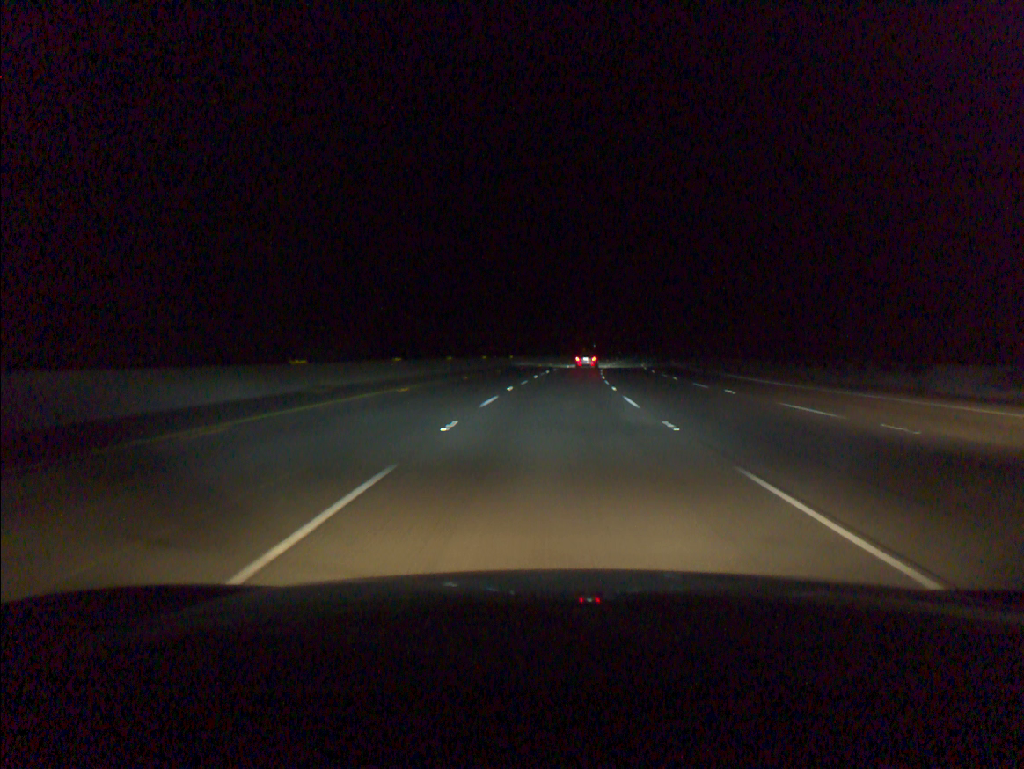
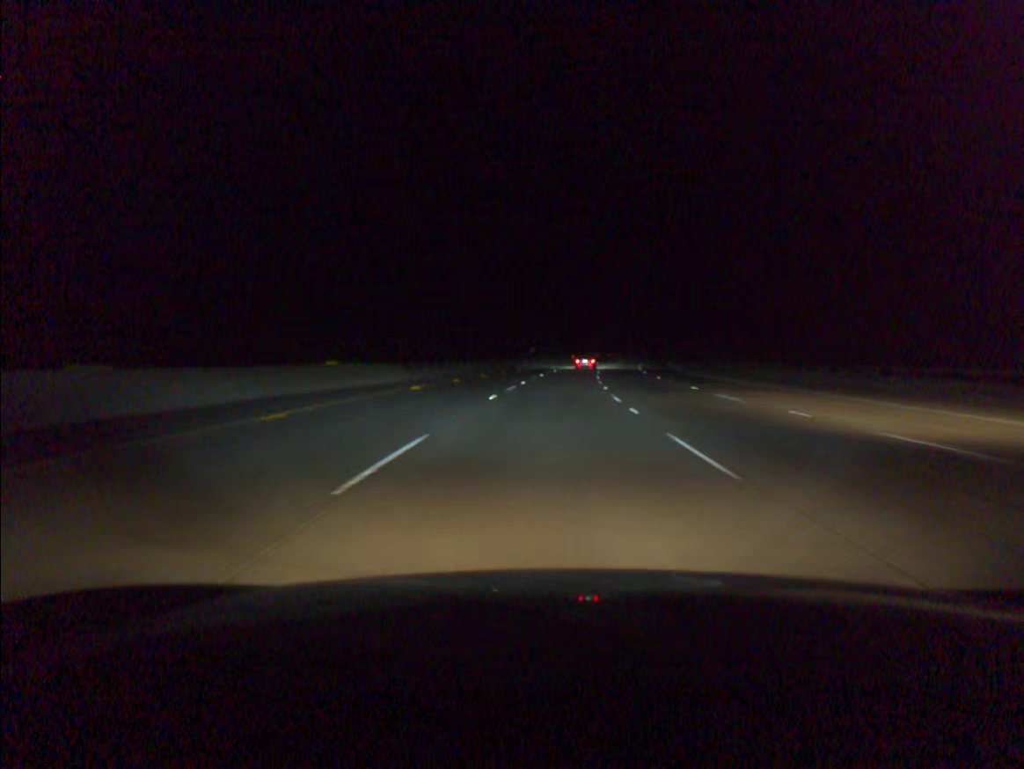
(+2.3, +54.6) m; +5°
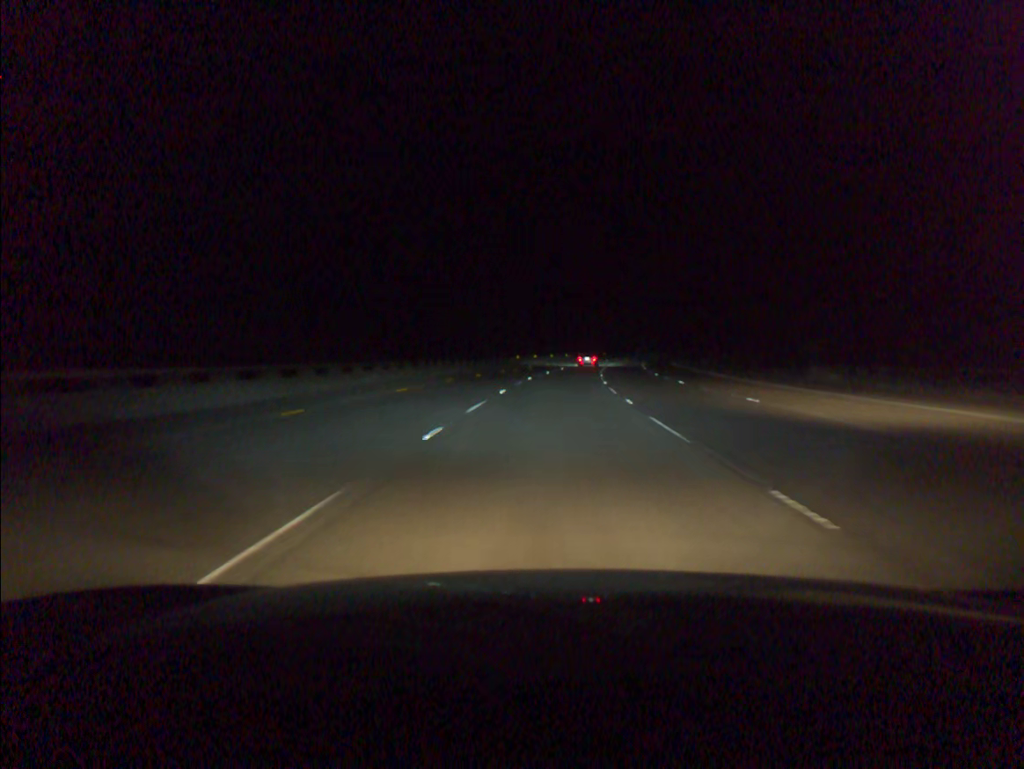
(+2.0, +54.6) m; +4°
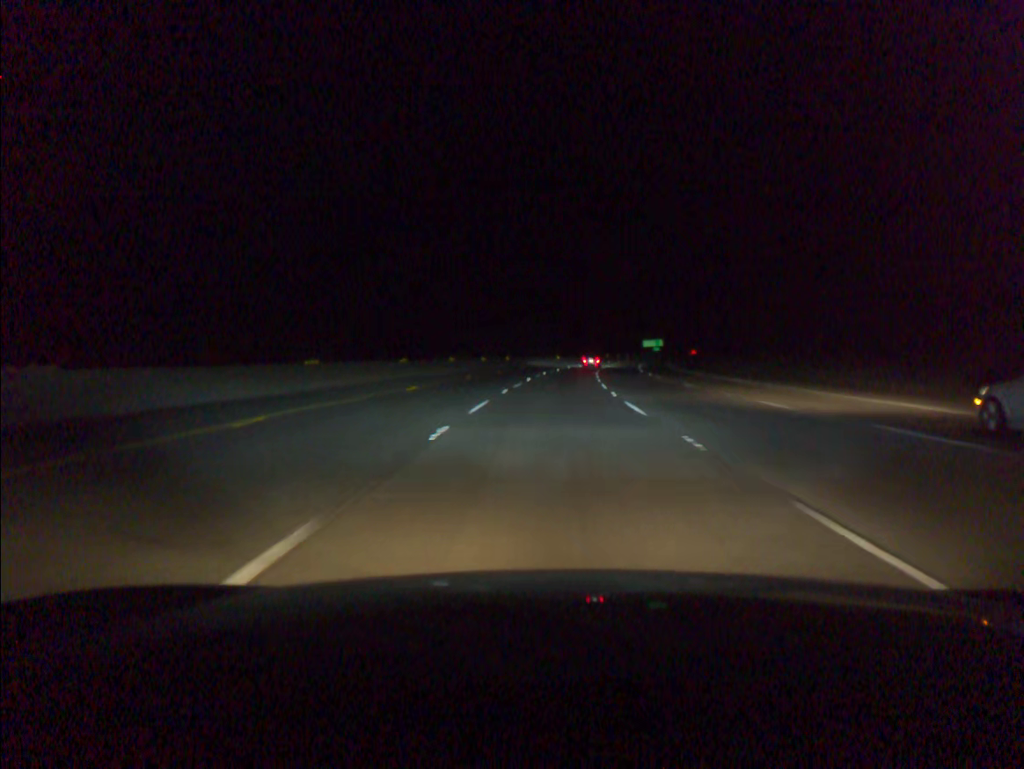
(+6.0, +90.9) m; +8°
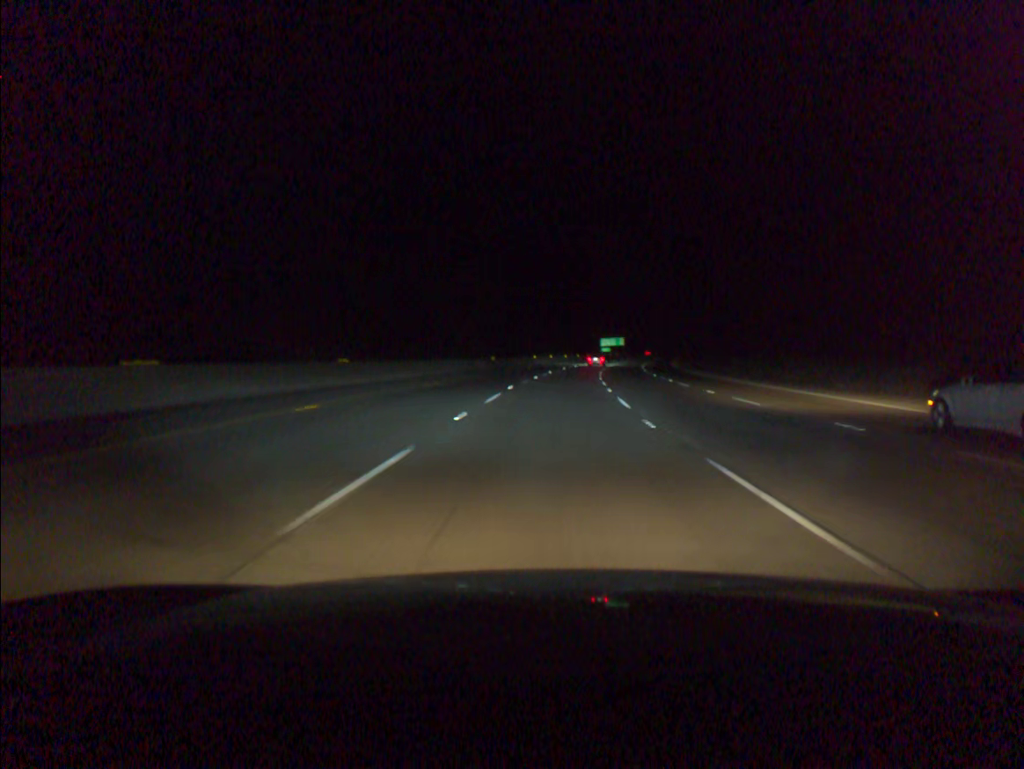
(+1.9, +54.6) m; +4°
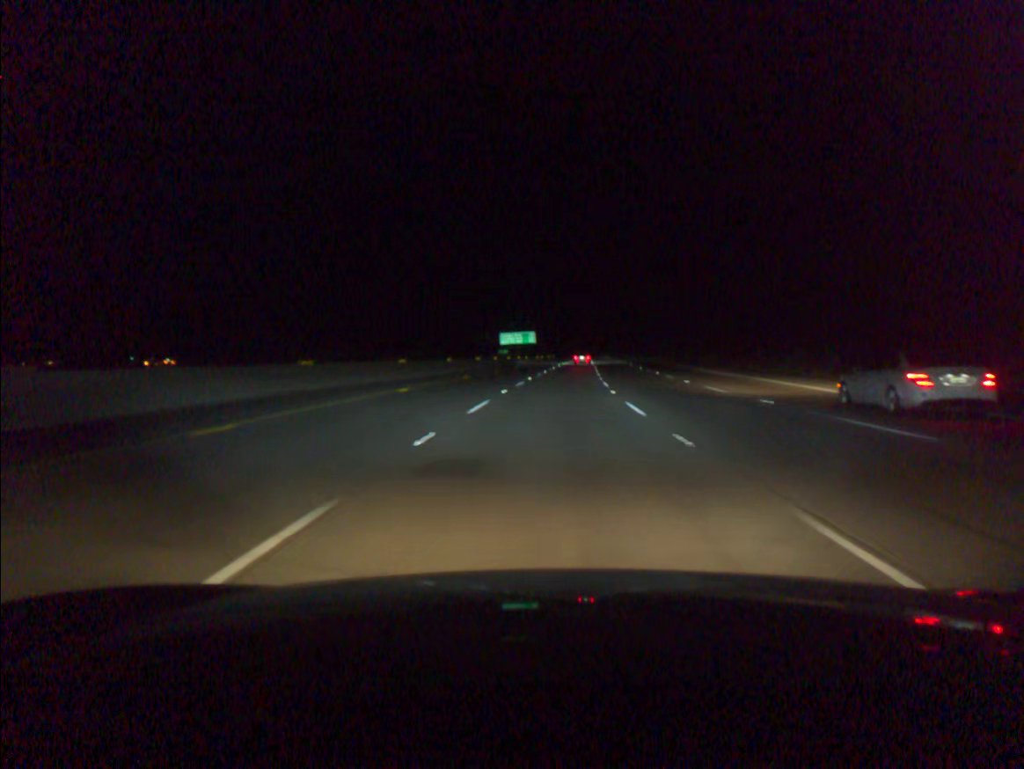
(+6.1, +90.9) m; +8°
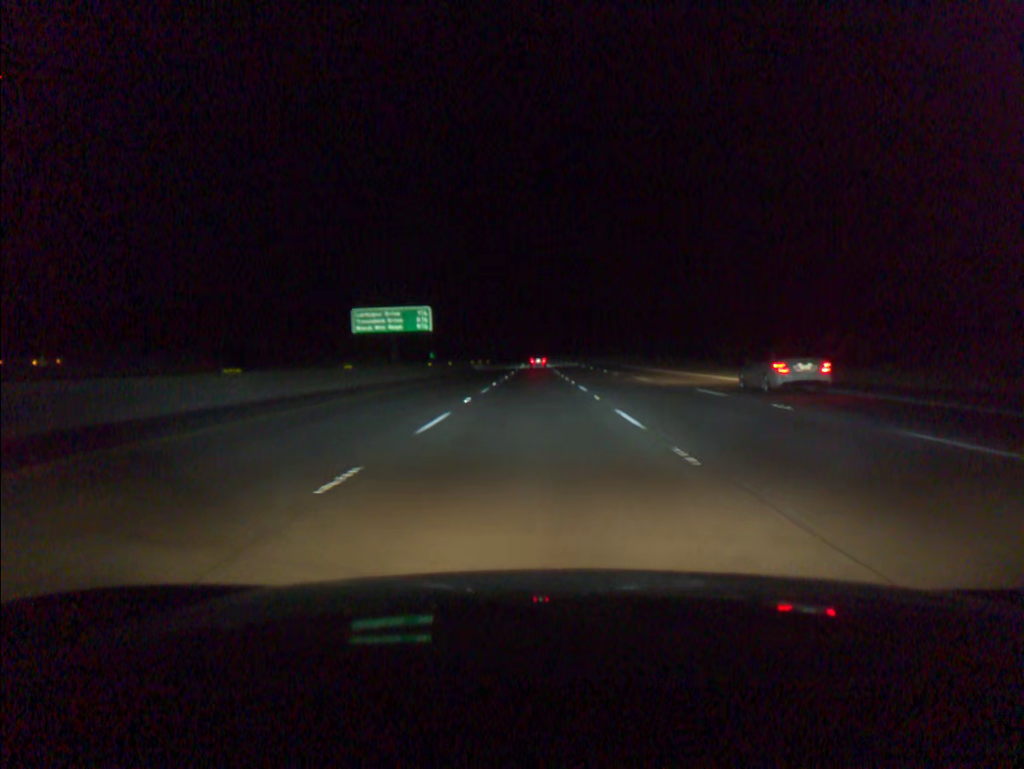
(+4.4, +91.1) m; +4°
